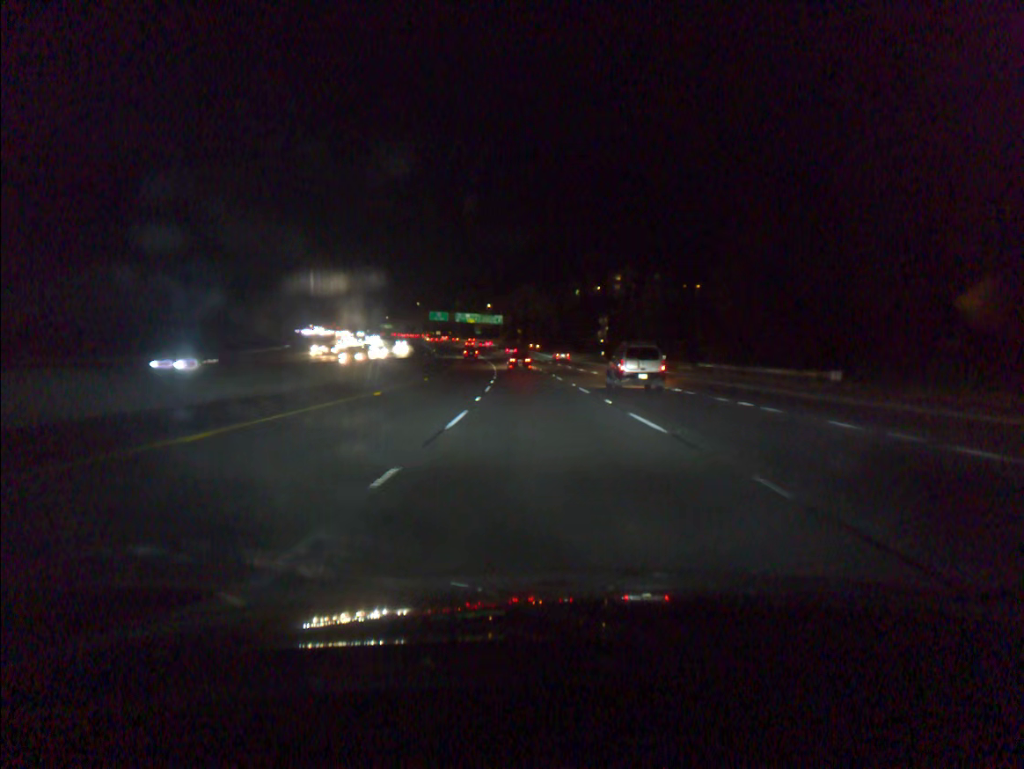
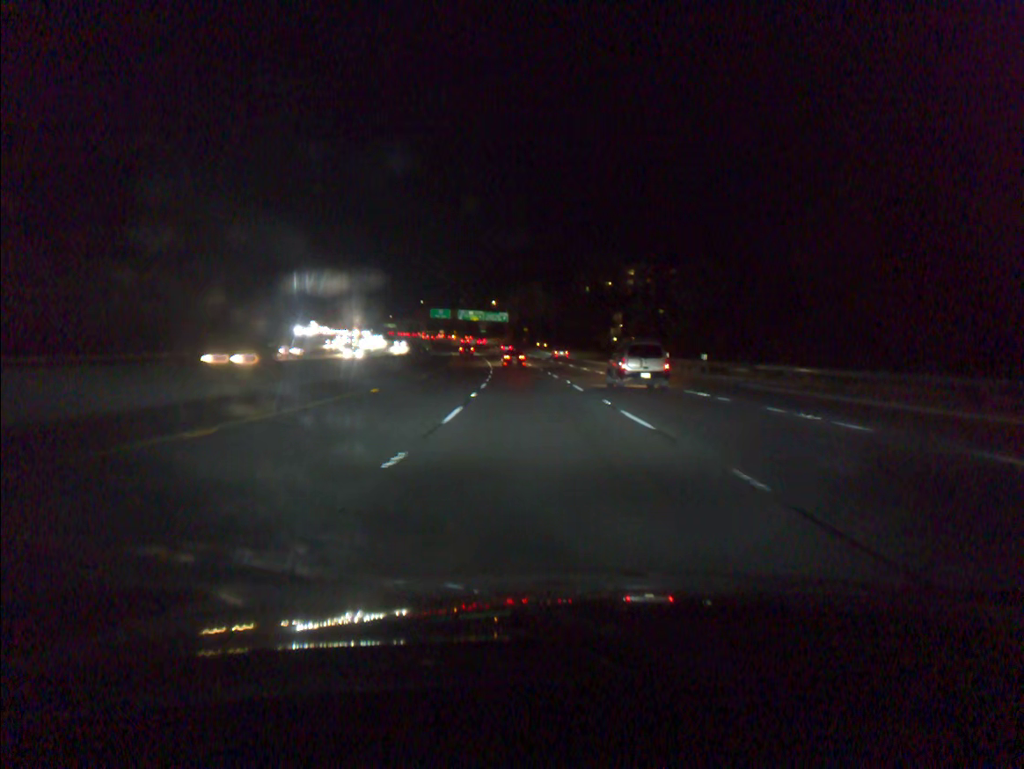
(-0.1, +14.1) m; -1°
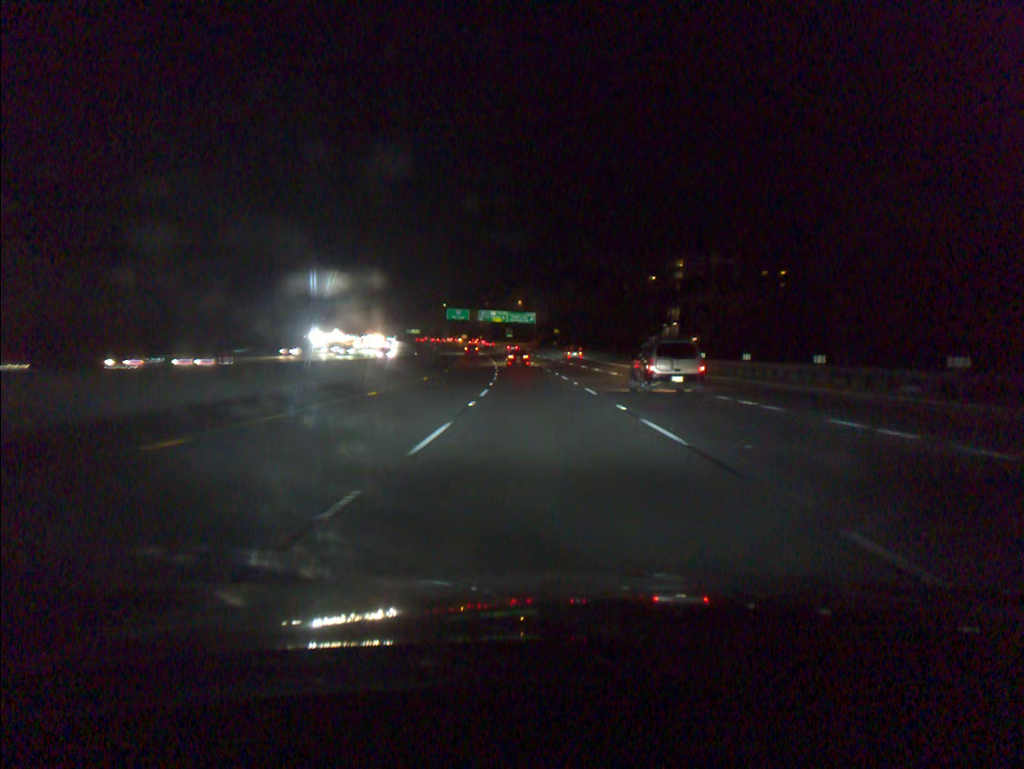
(-0.6, +30.5) m; -2°
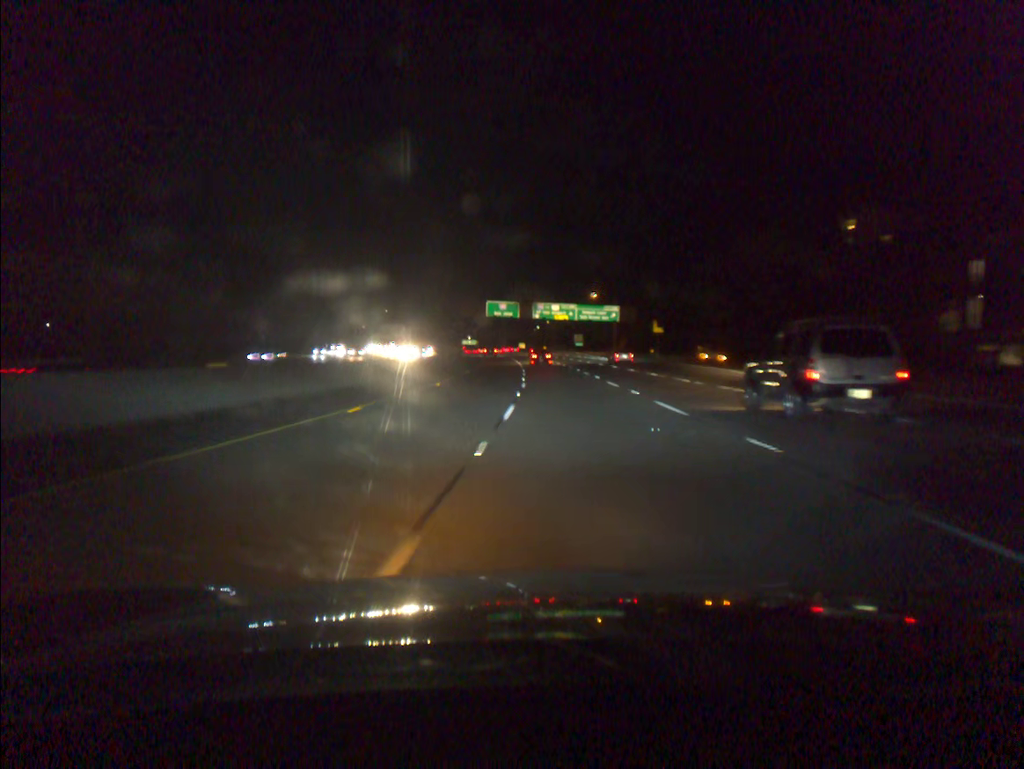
(-2.7, +66.3) m; -5°
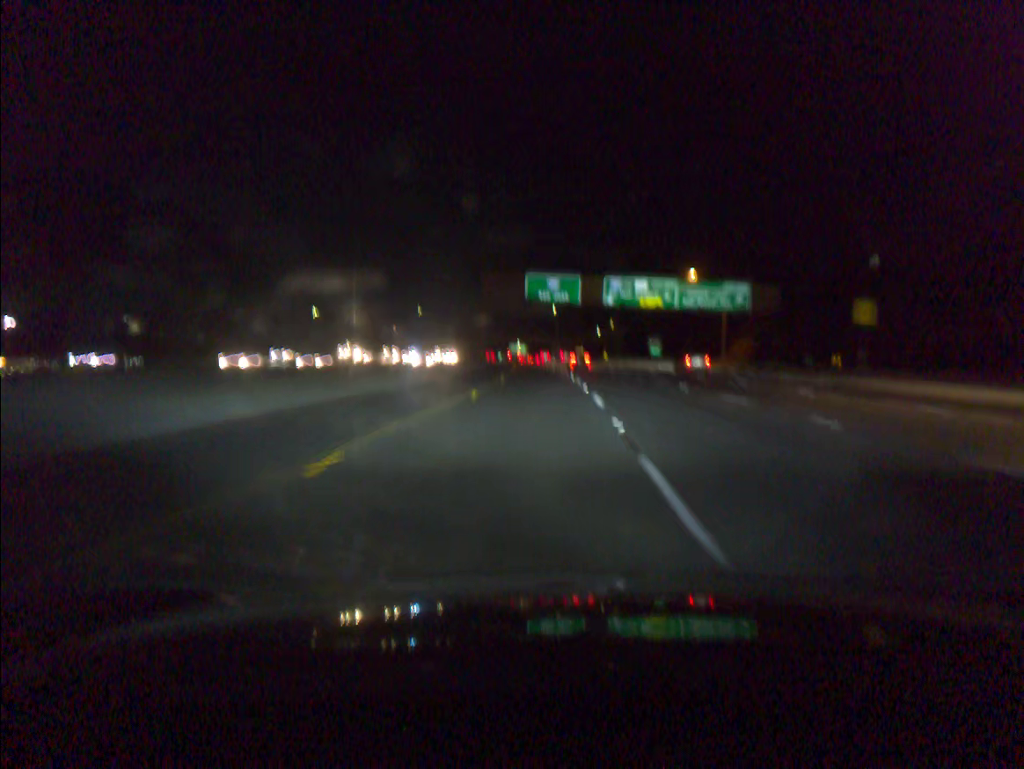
(-2.0, +53.3) m; -4°
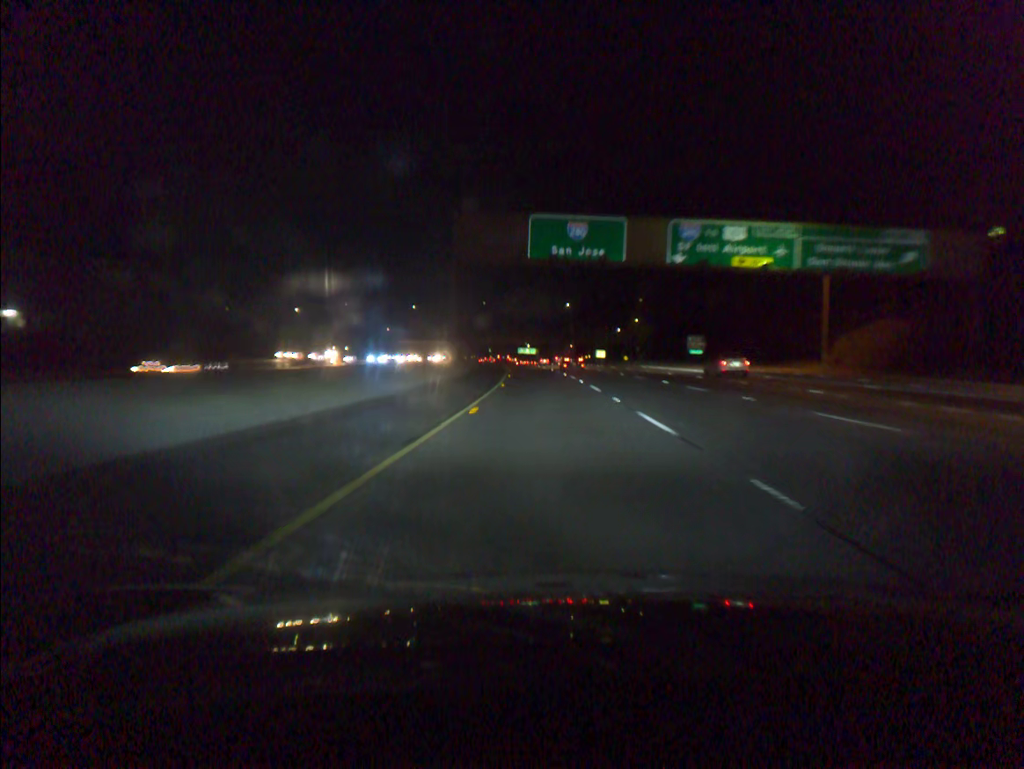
(-0.2, +35.2) m; -1°
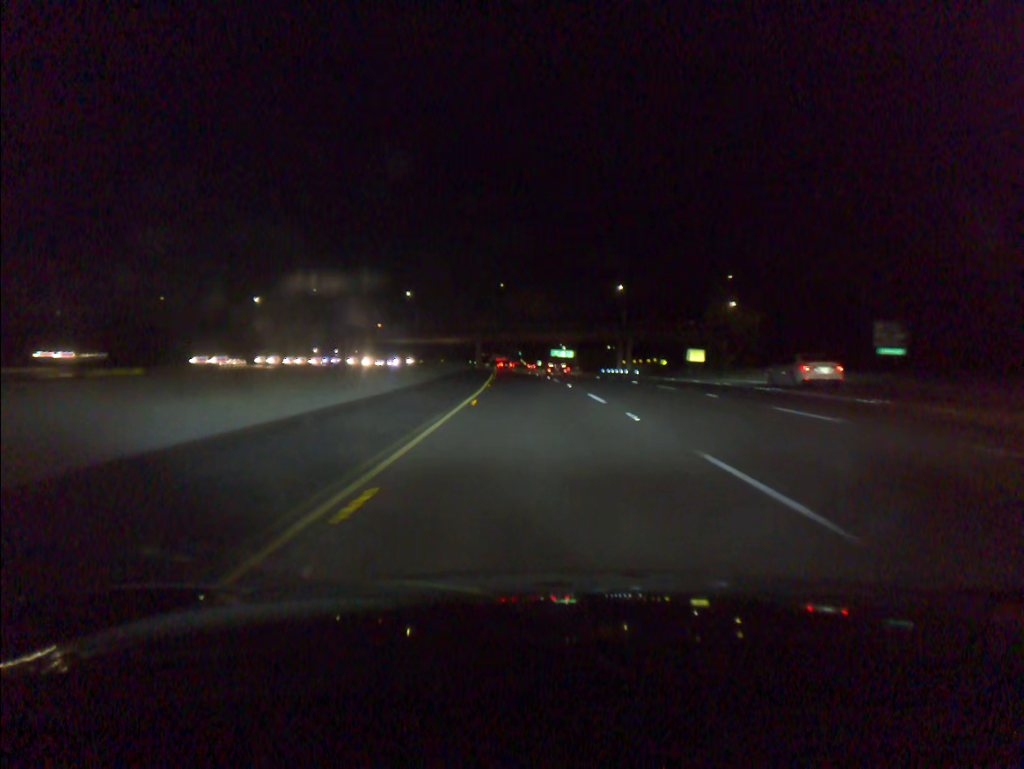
(-1.2, +69.0) m; -2°
